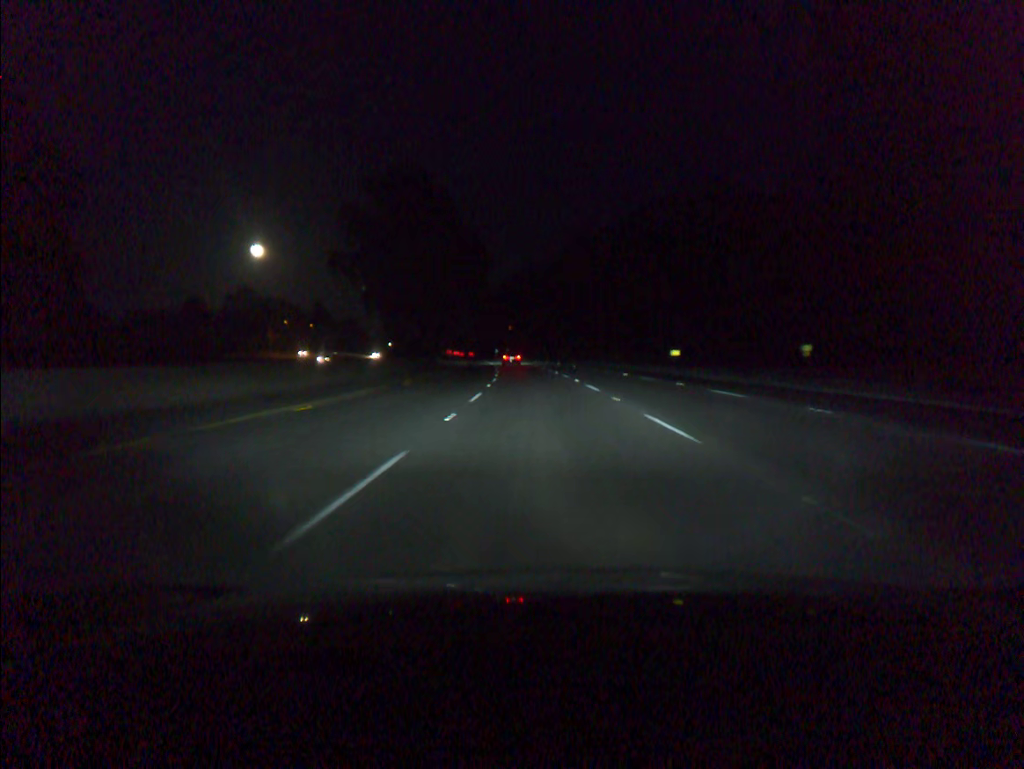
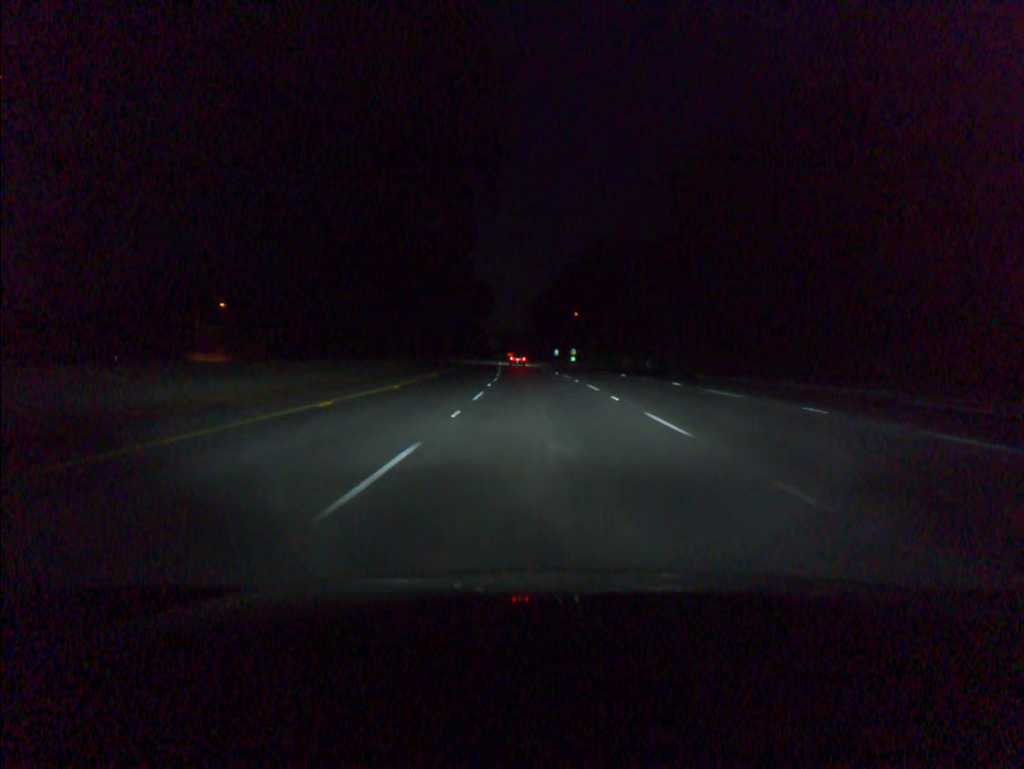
(-3.3, +86.5) m; -5°
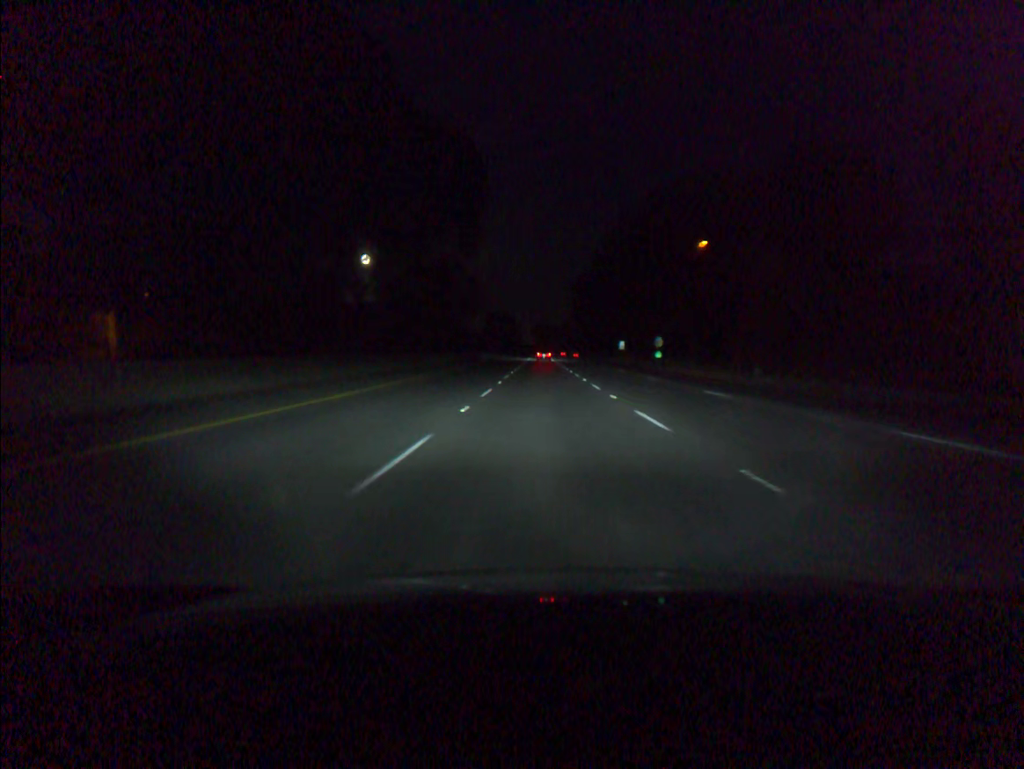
(-2.6, +86.5) m; -3°
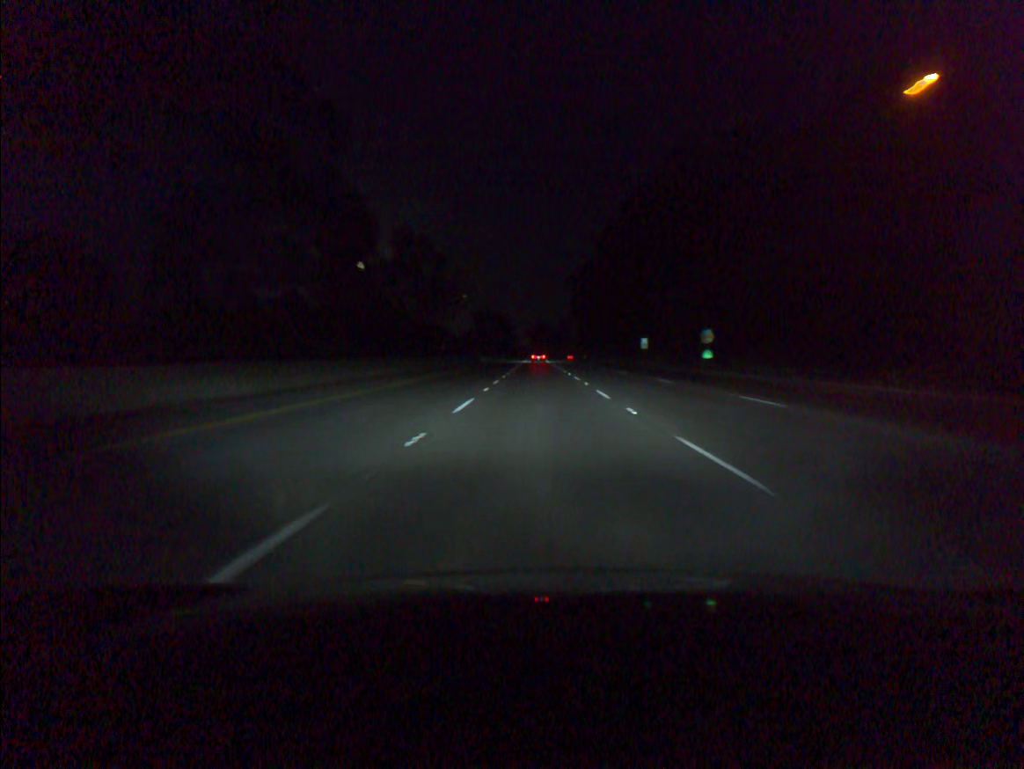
(0.0, +34.7) m; 0°
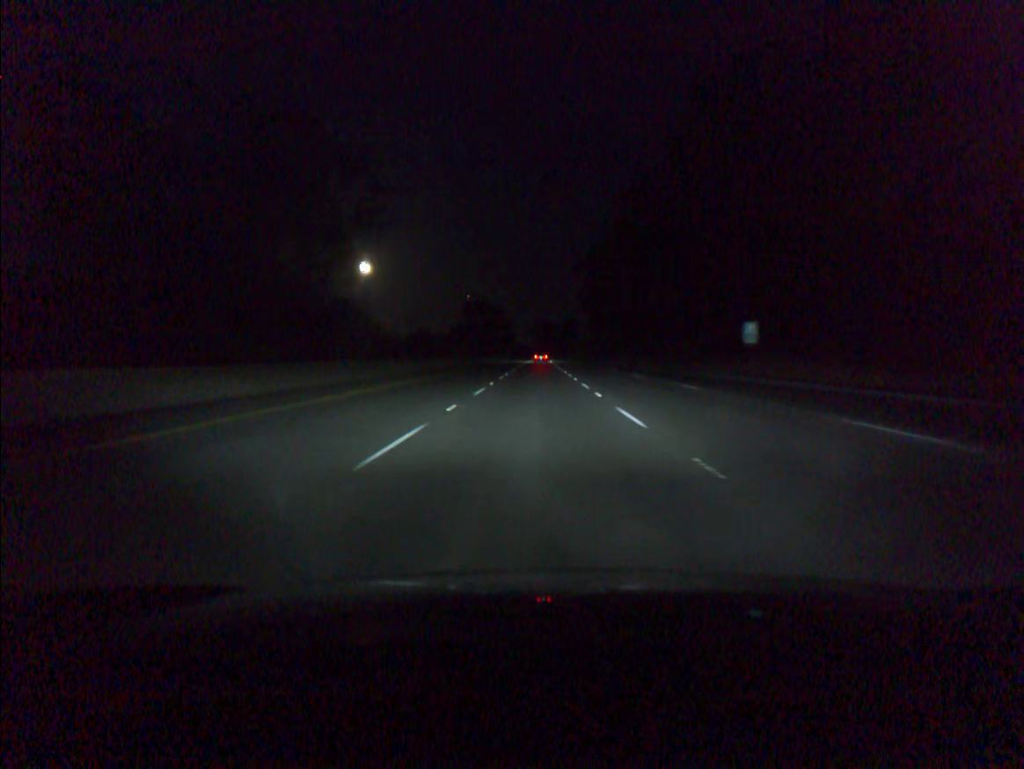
(0.0, +52.1) m; 0°
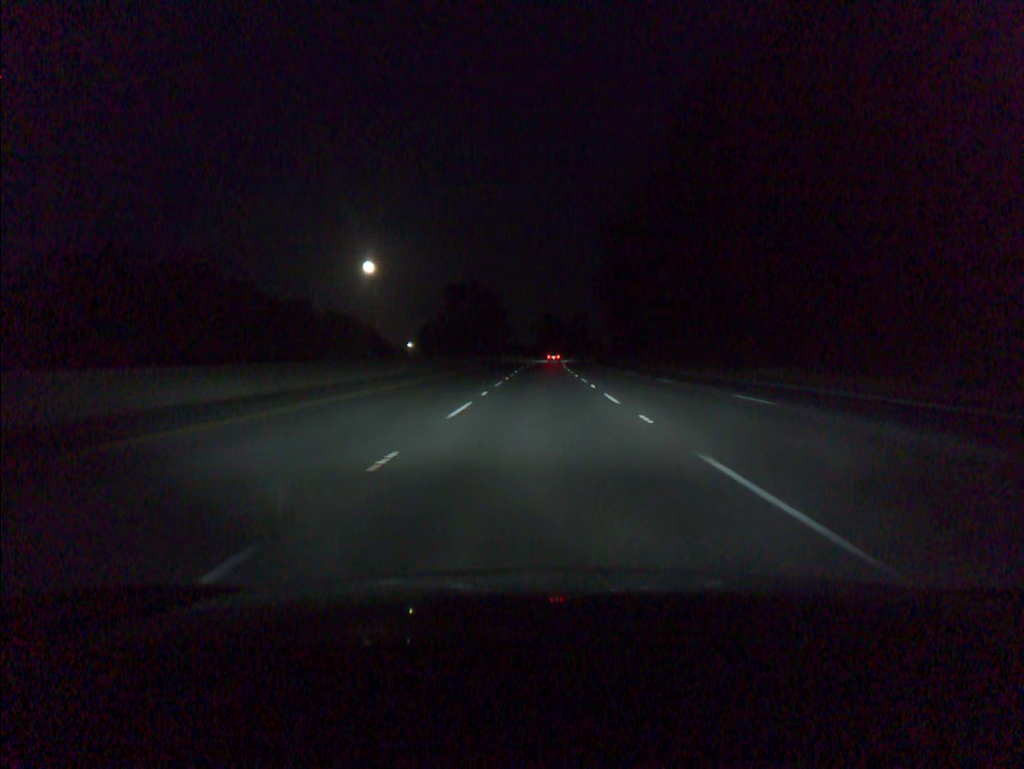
(-0.2, +52.0) m; 0°
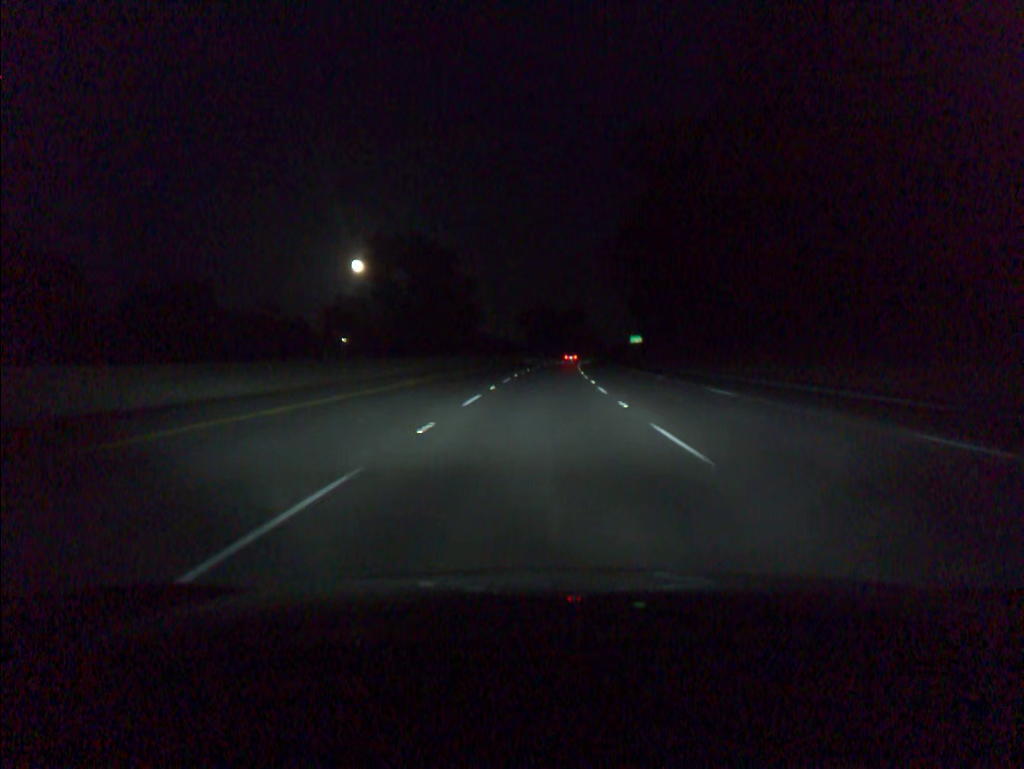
(+0.4, +69.2) m; +1°
